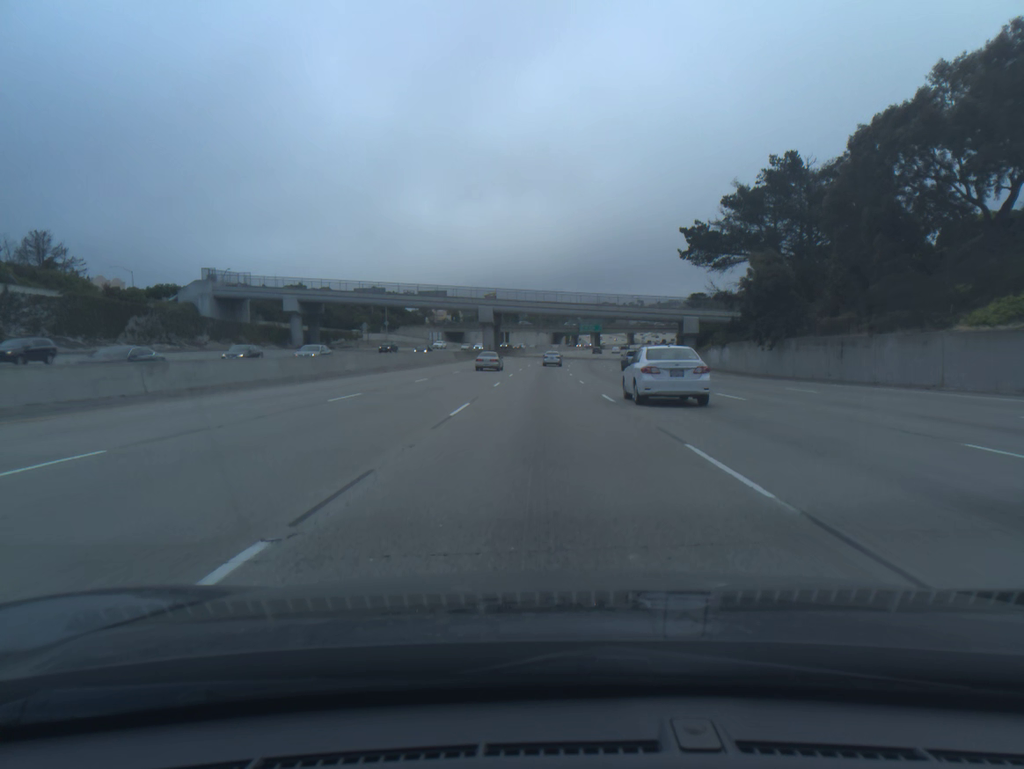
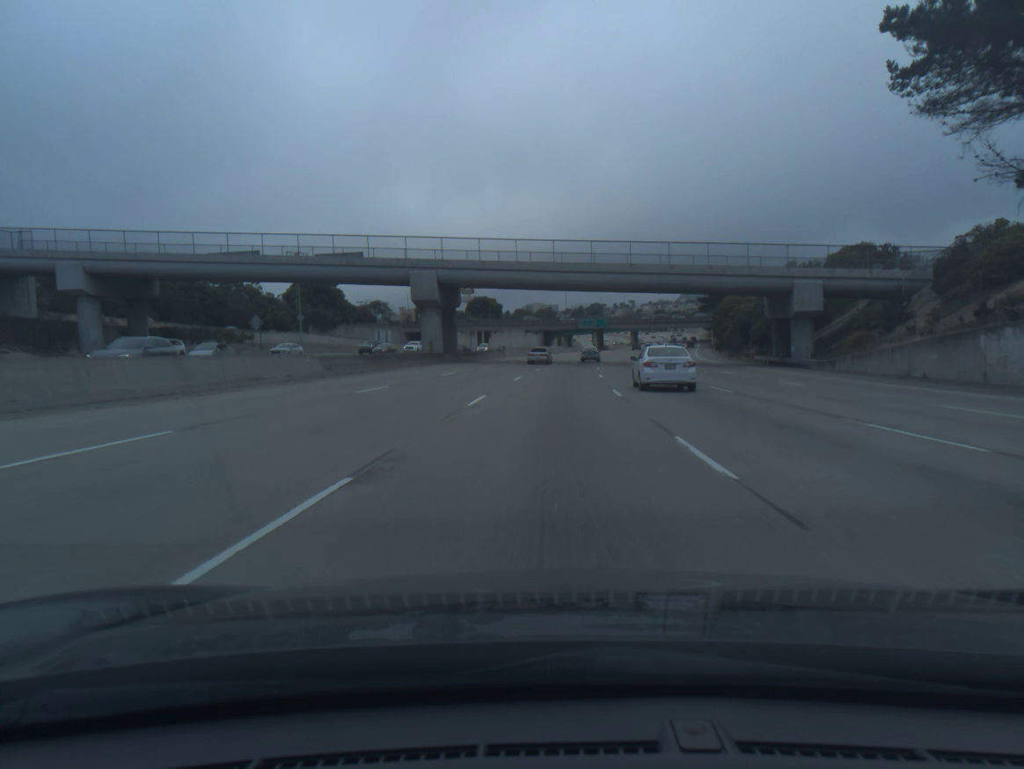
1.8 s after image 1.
(+0.2, +55.2) m; +1°
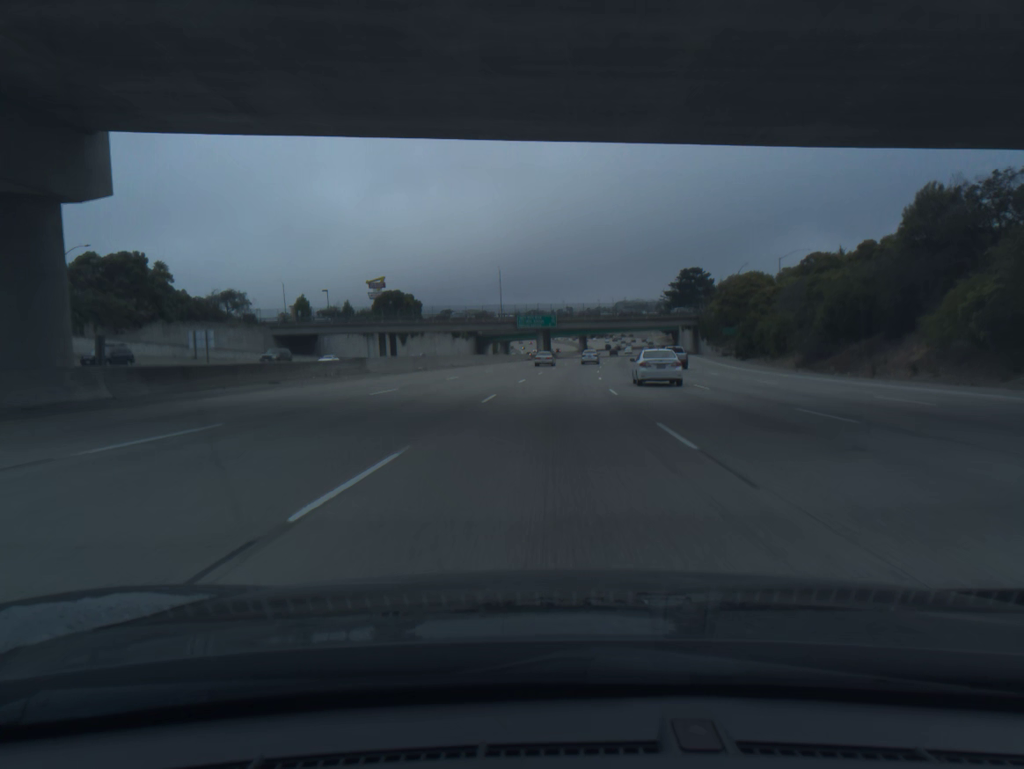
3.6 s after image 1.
(+1.9, +54.9) m; +4°
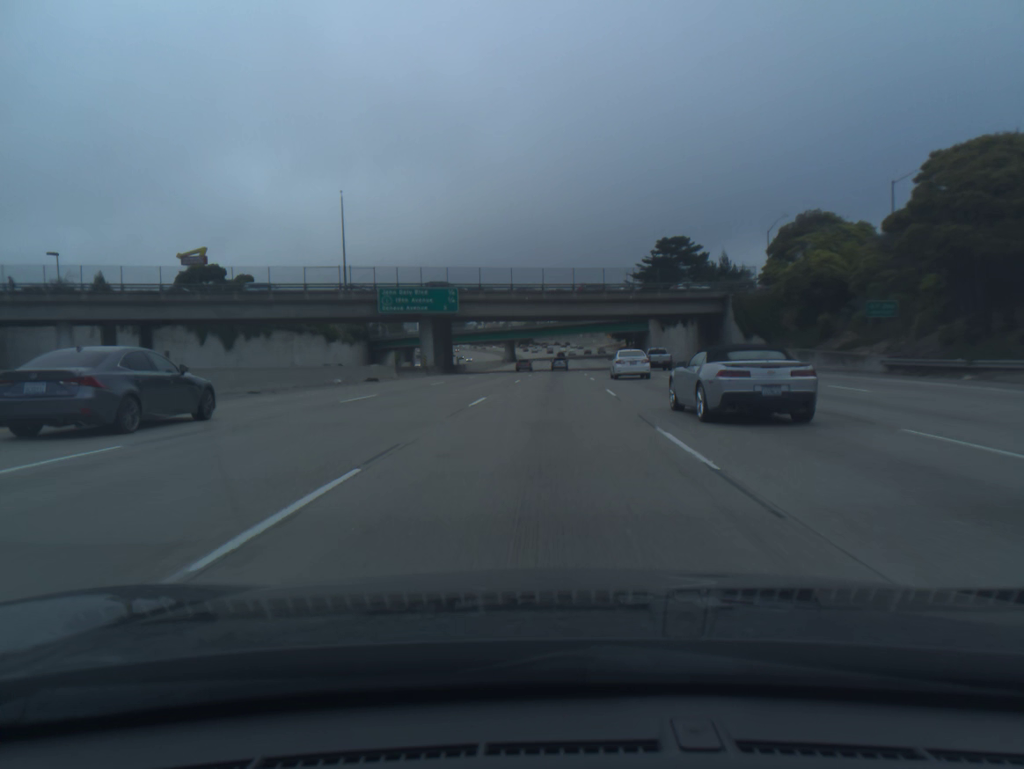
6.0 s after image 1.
(+3.7, +72.9) m; +5°
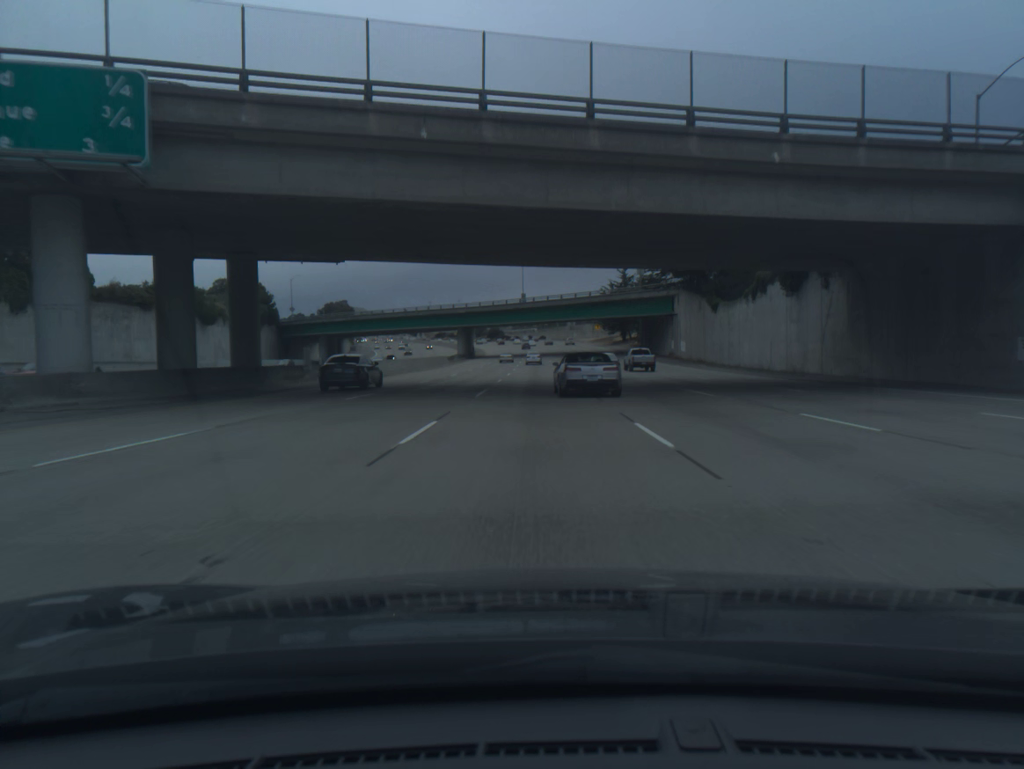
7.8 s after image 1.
(+1.1, +54.4) m; +2°
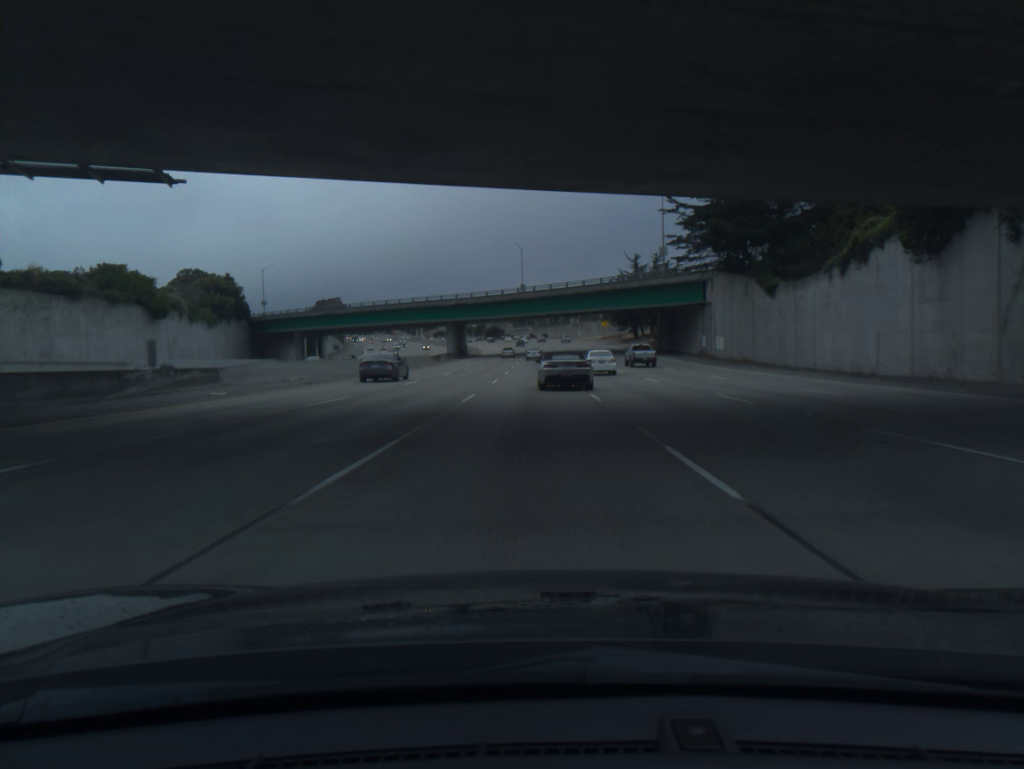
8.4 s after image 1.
(0.0, +18.1) m; 0°
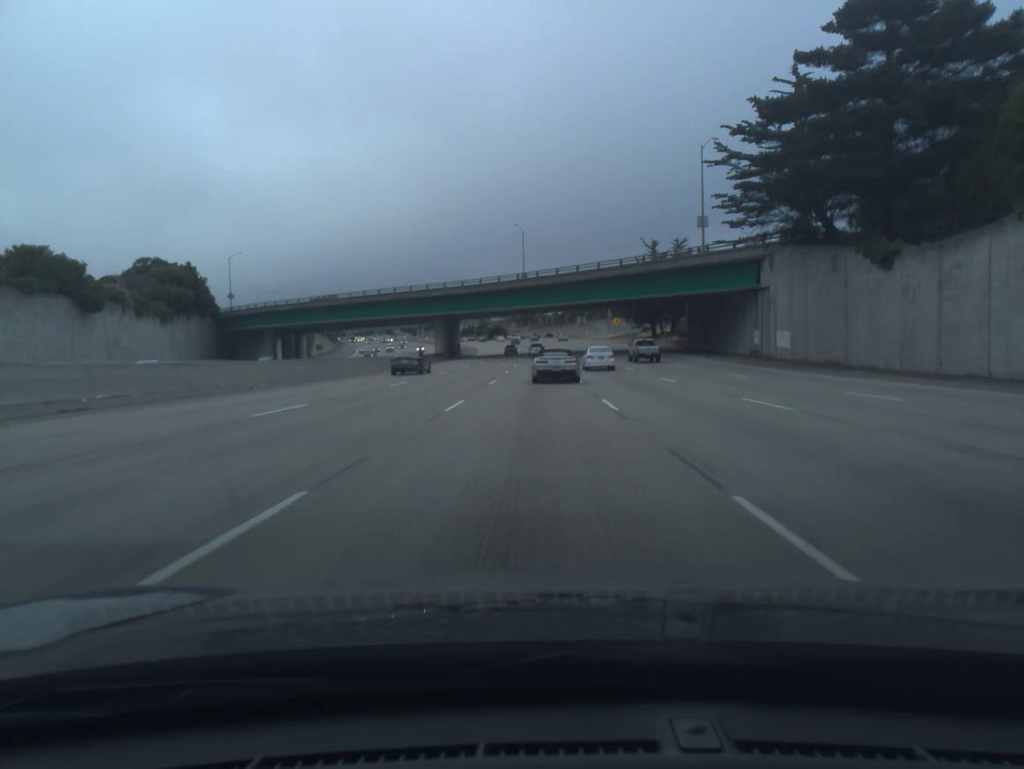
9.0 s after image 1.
(0.0, +18.1) m; 0°
